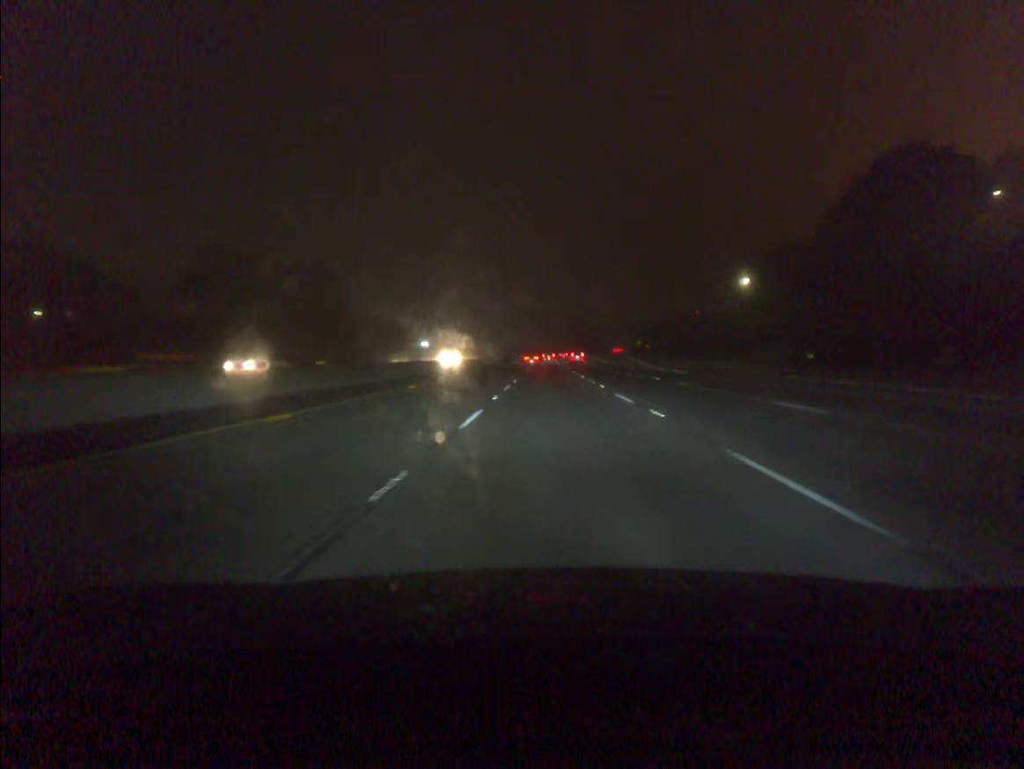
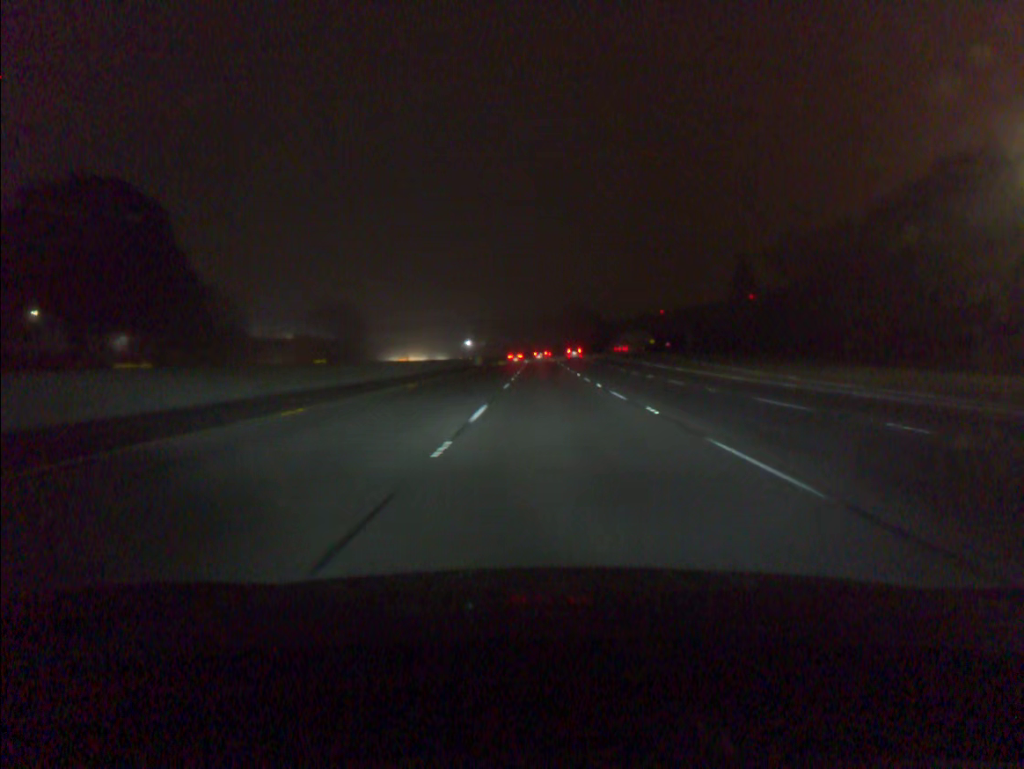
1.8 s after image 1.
(+0.1, +57.2) m; 0°
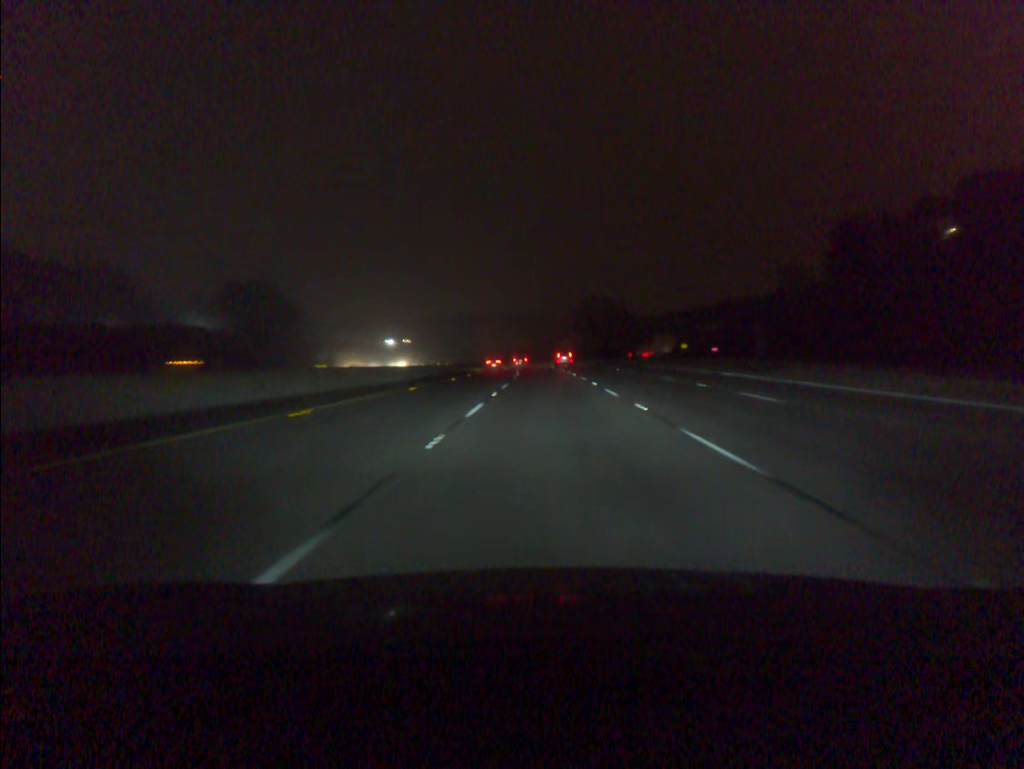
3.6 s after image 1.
(0.0, +57.3) m; 0°
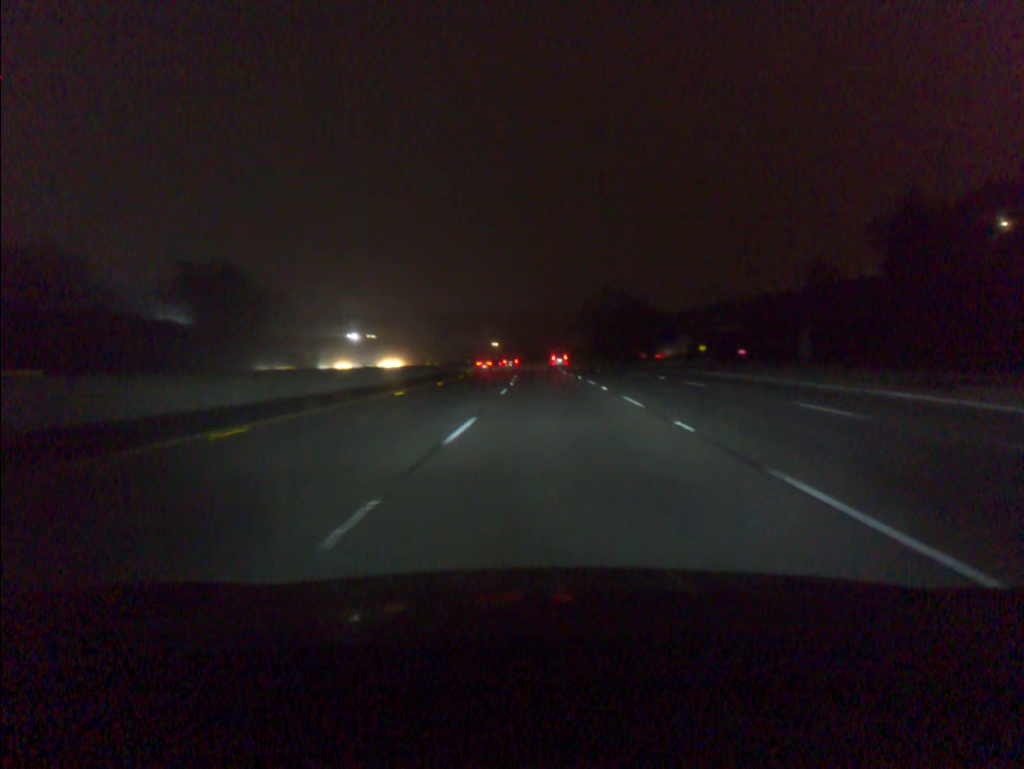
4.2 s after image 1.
(-0.1, +19.1) m; 0°
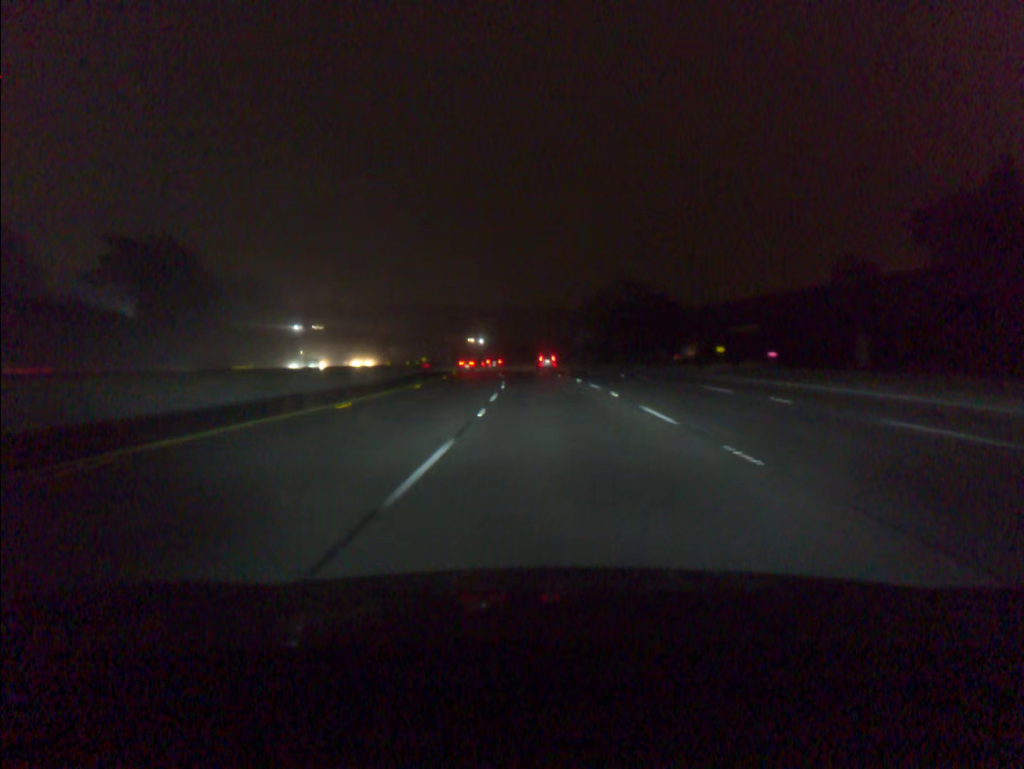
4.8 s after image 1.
(0.0, +19.1) m; 0°
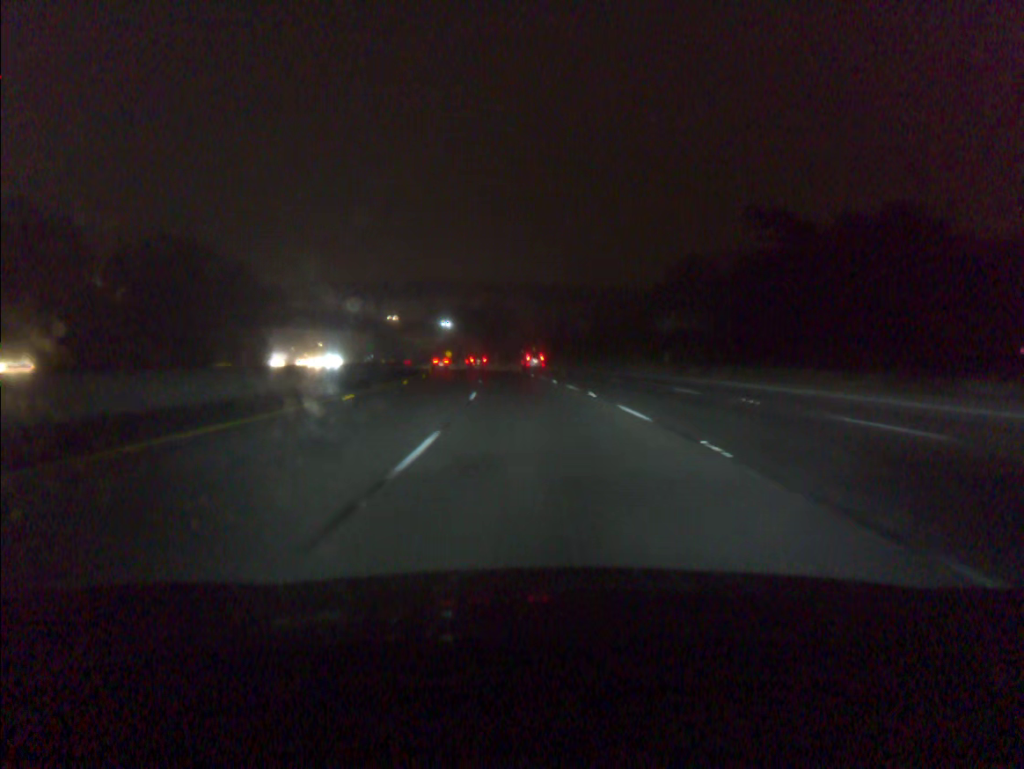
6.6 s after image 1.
(-1.4, +57.1) m; -3°
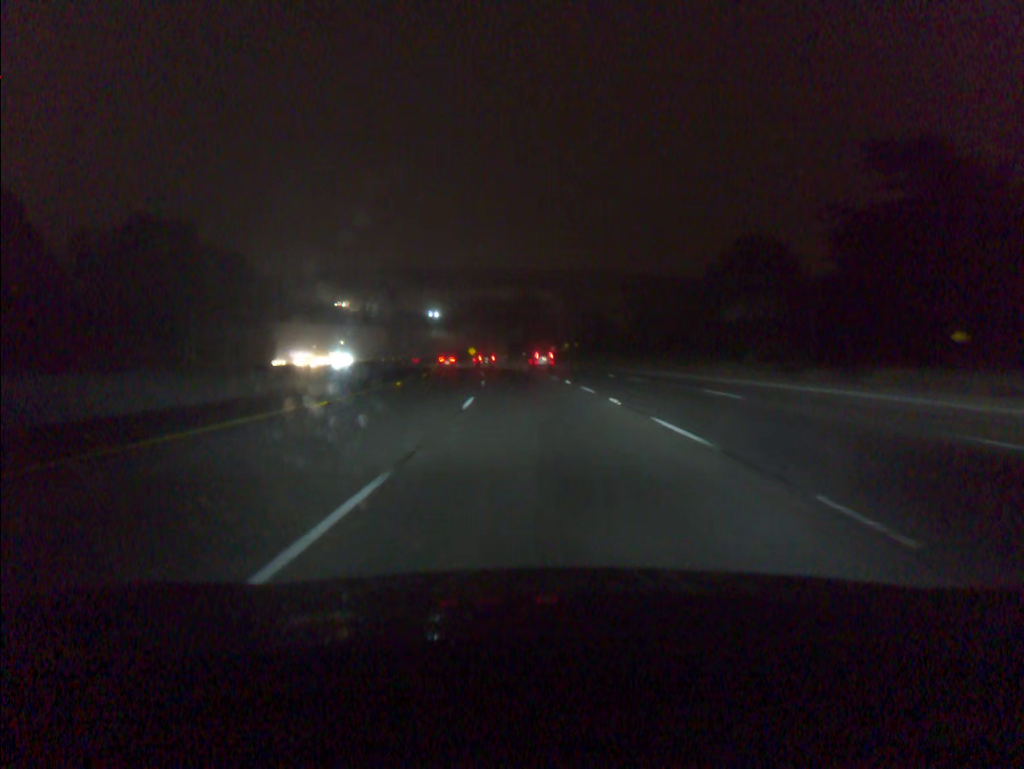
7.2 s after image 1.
(-0.3, +19.1) m; -2°
